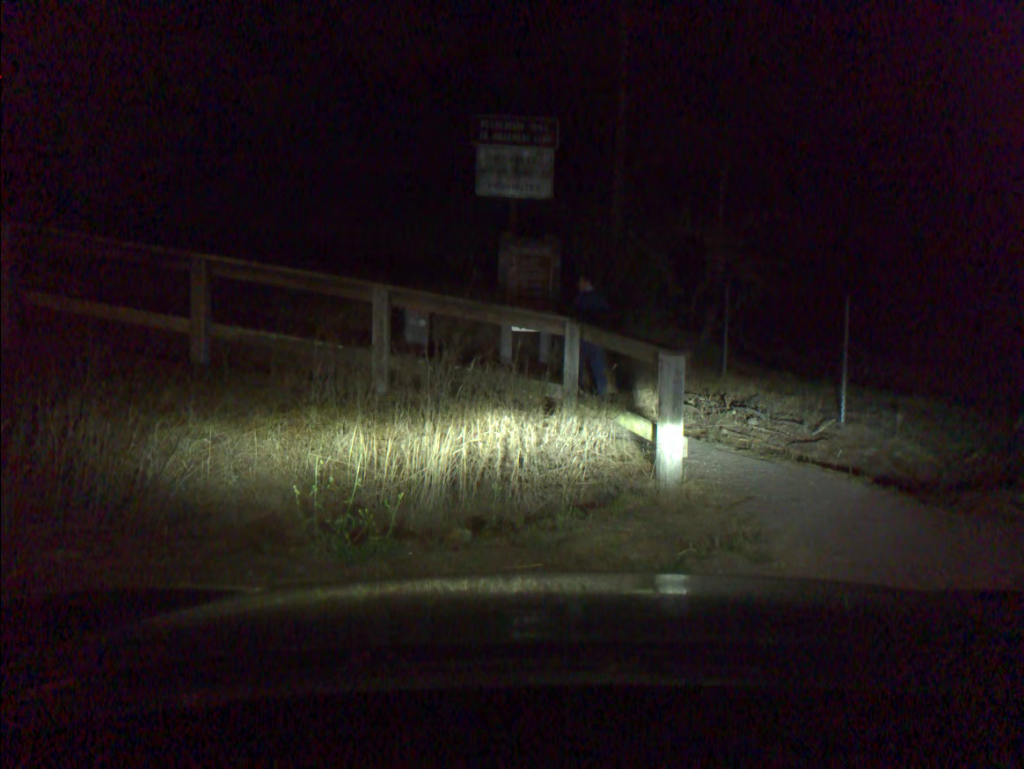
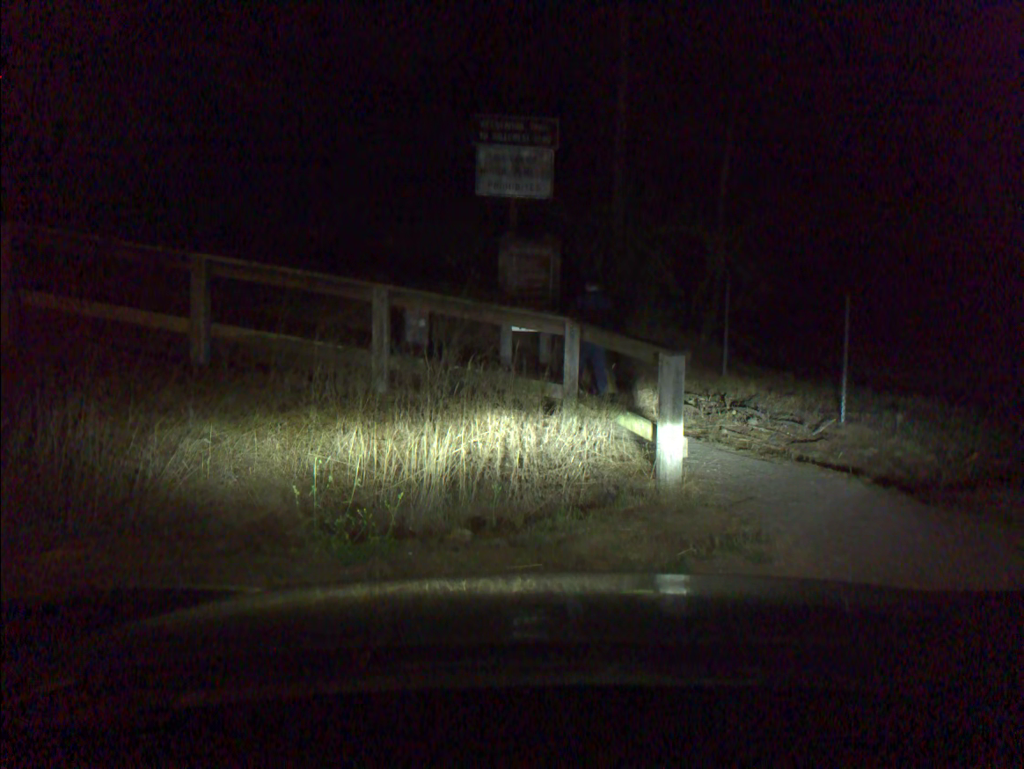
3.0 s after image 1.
(0.0, 0.0) m; 0°
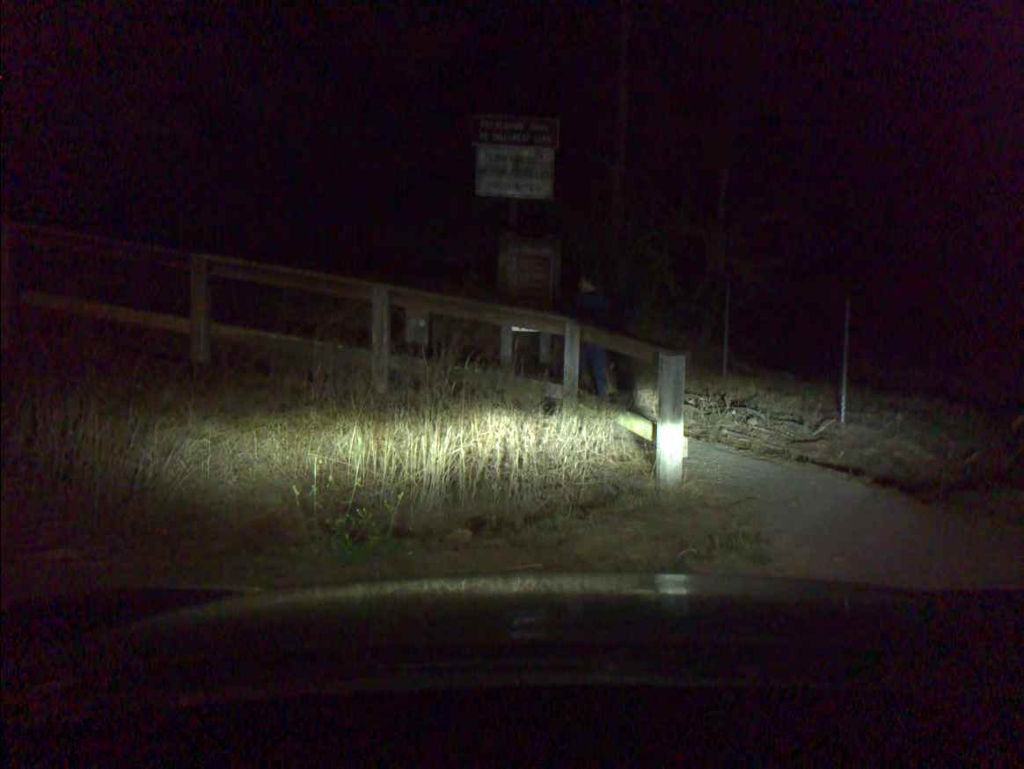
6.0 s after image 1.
(0.0, 0.0) m; 0°
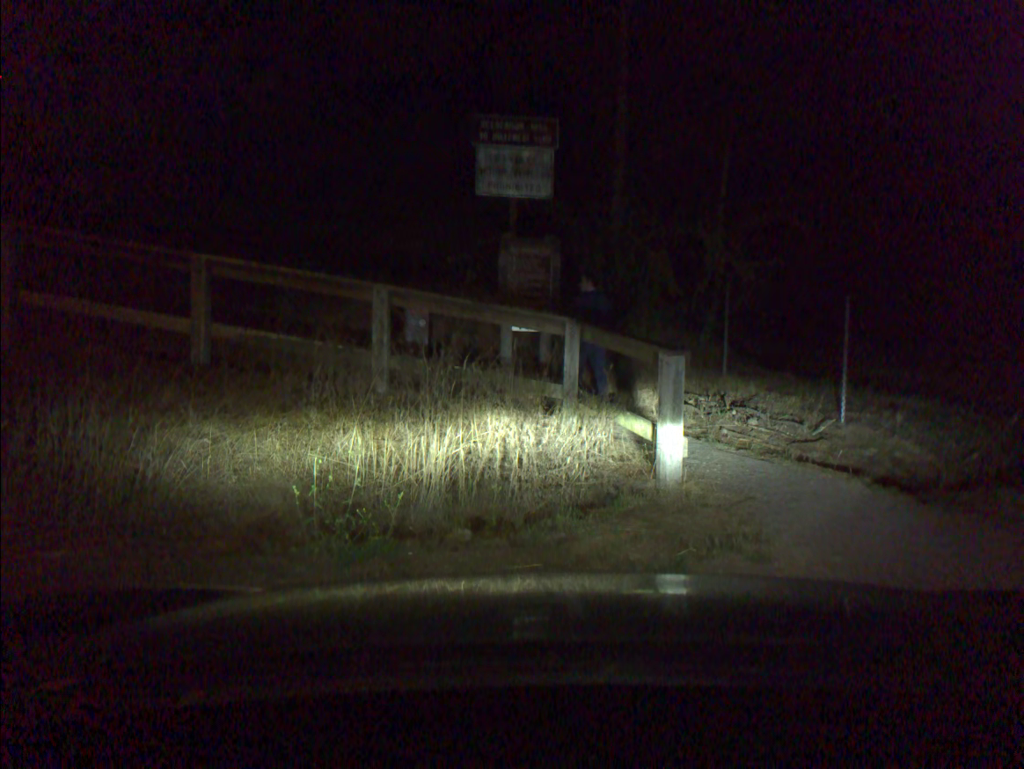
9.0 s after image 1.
(0.0, 0.0) m; 0°
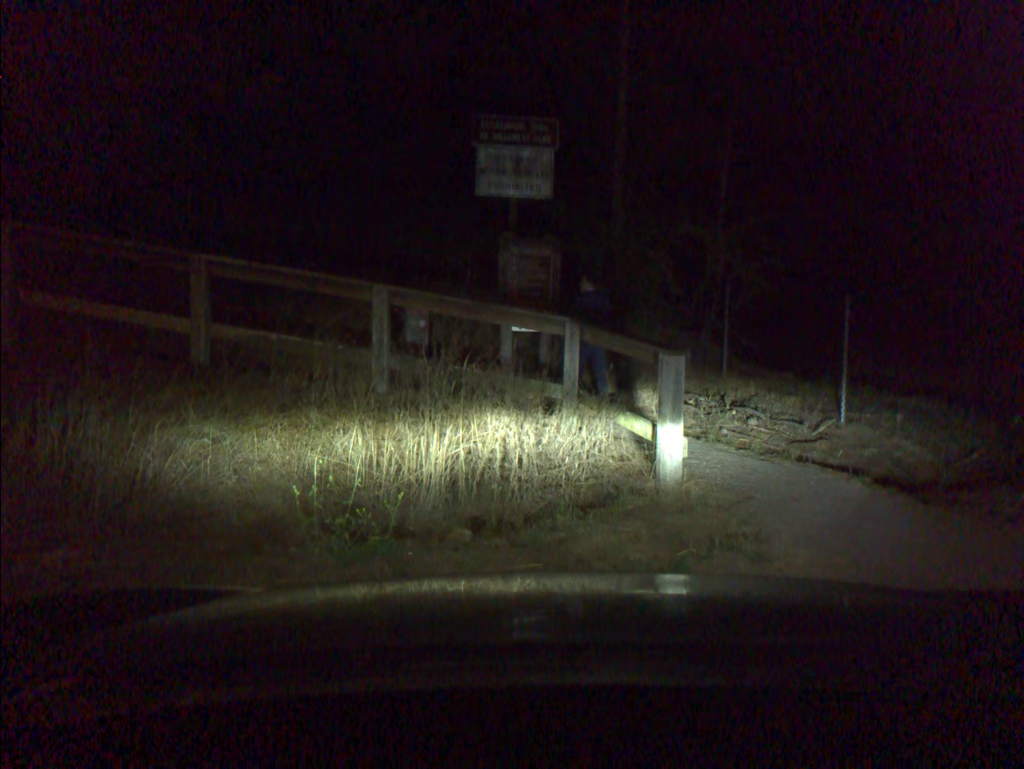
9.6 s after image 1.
(0.0, 0.0) m; 0°
